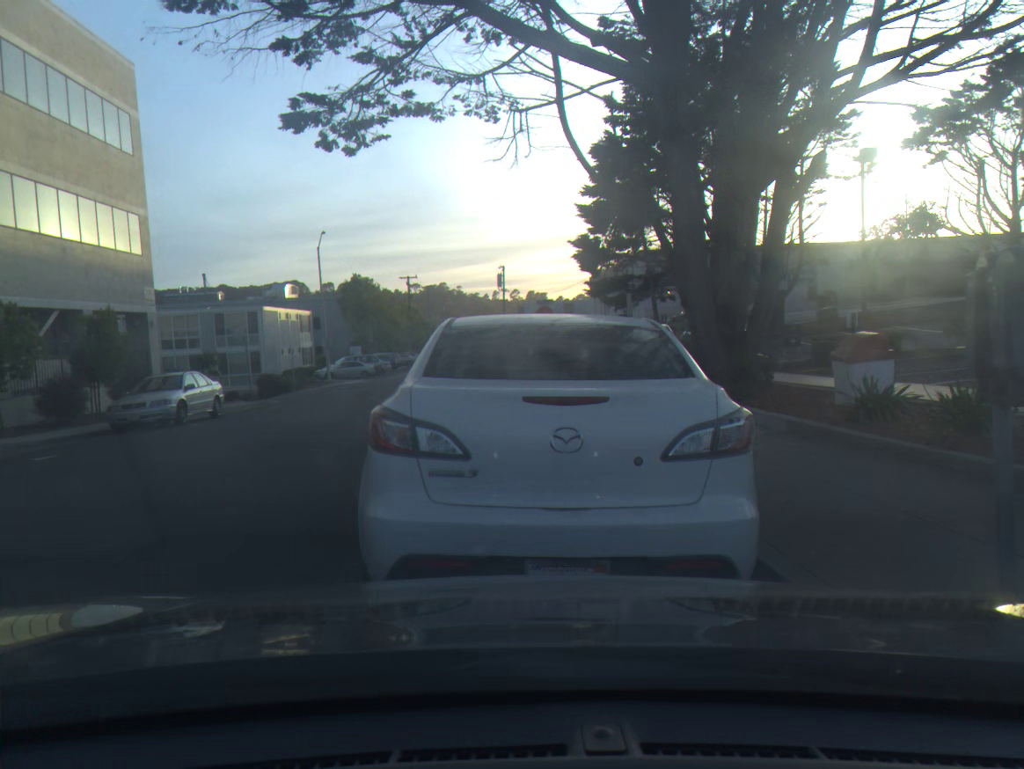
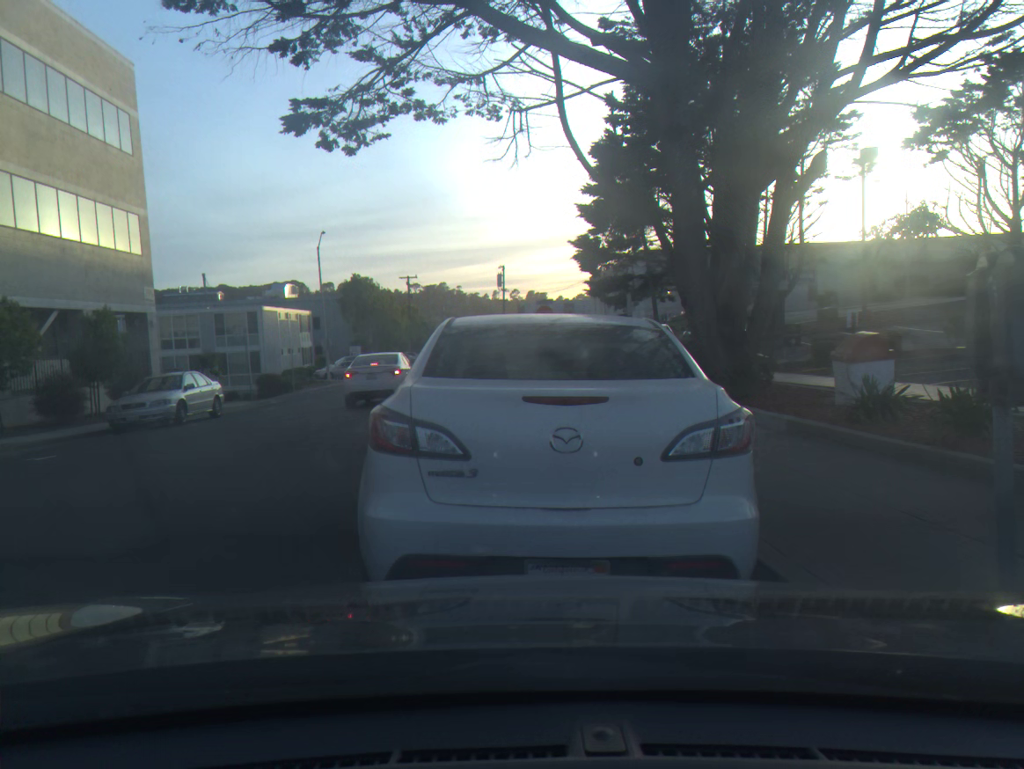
(0.0, 0.0) m; 0°
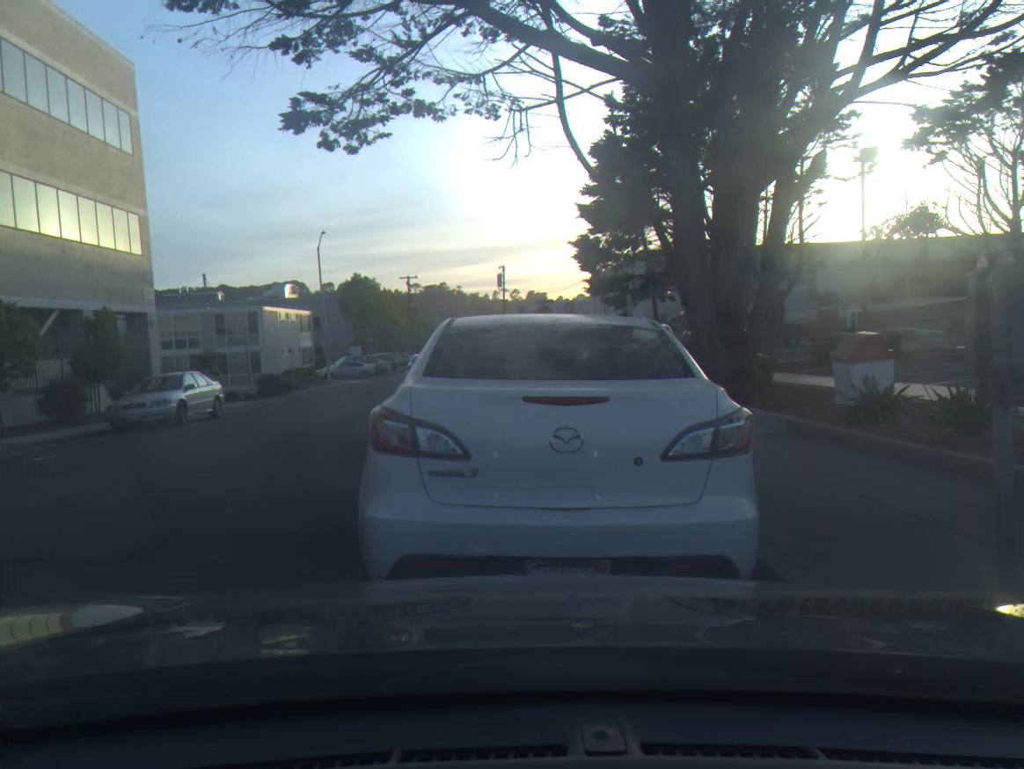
(0.0, 0.0) m; 0°
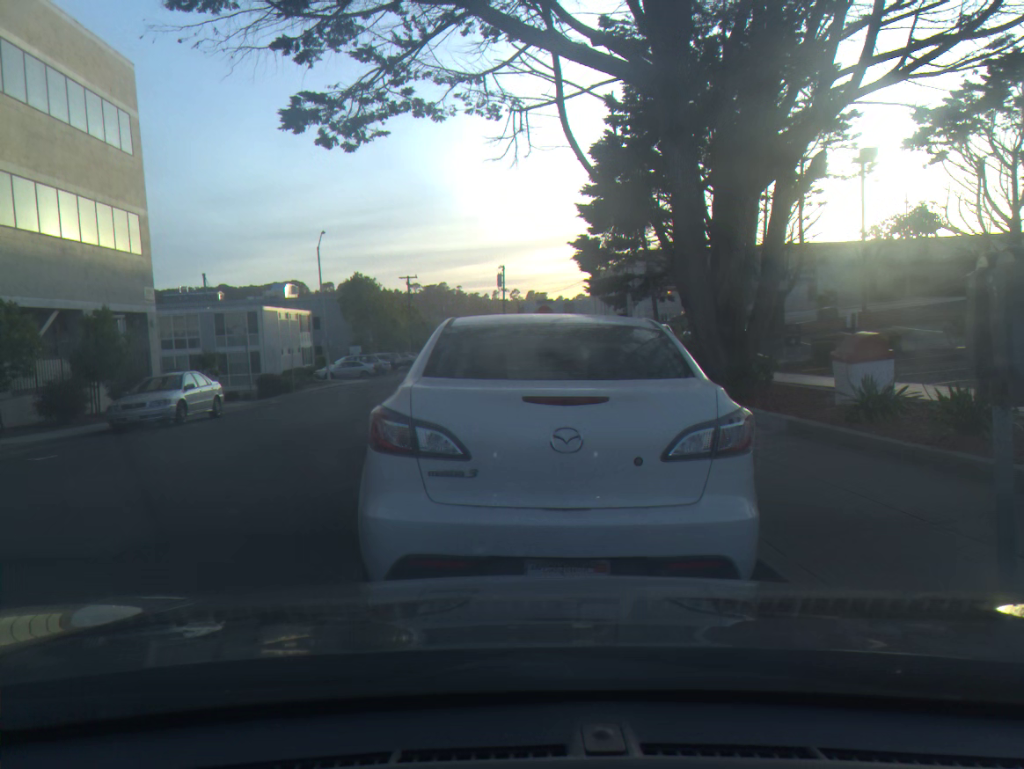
(0.0, 0.0) m; 0°
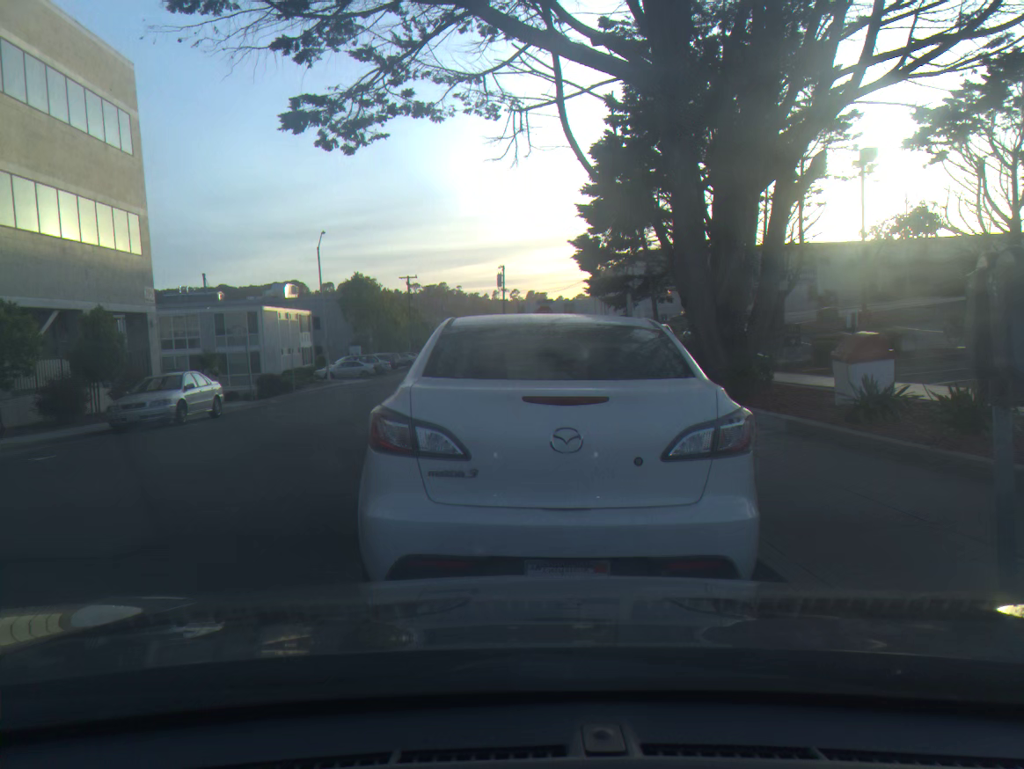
(0.0, 0.0) m; 0°
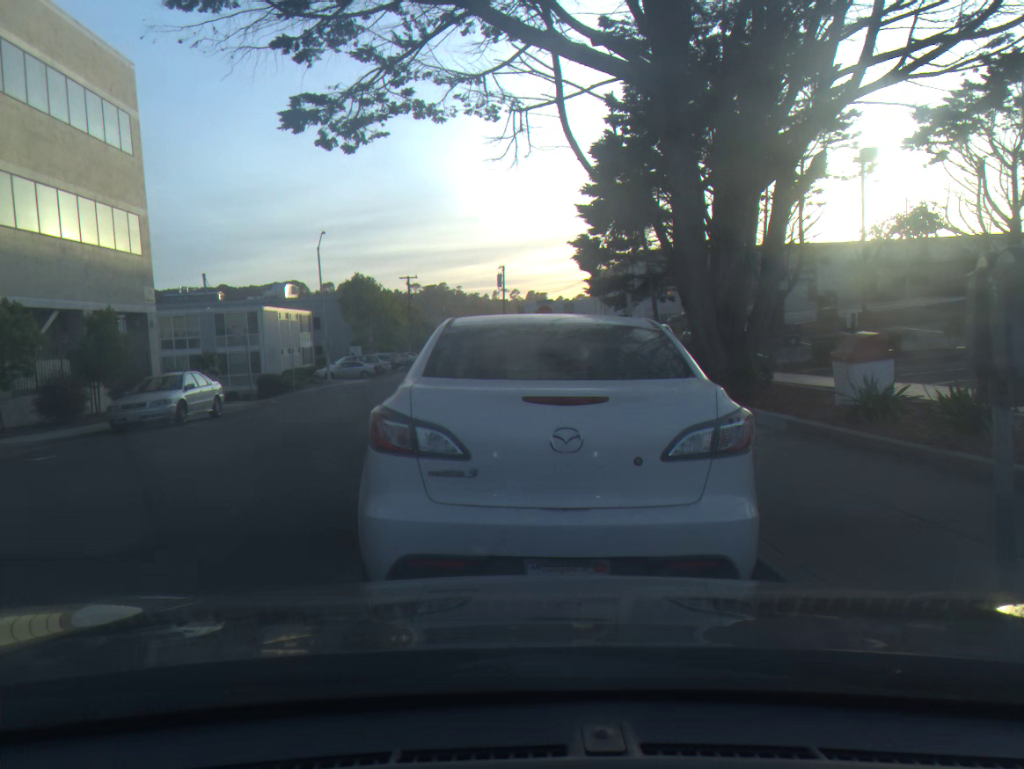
(0.0, 0.0) m; 0°
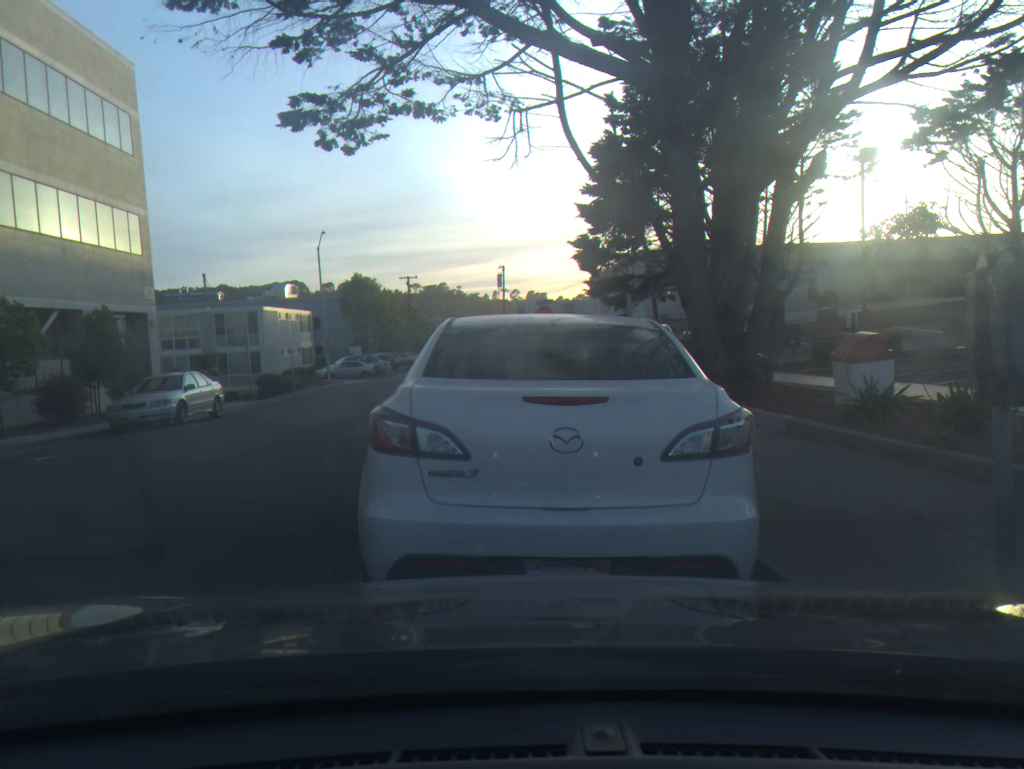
(0.0, 0.0) m; 0°
